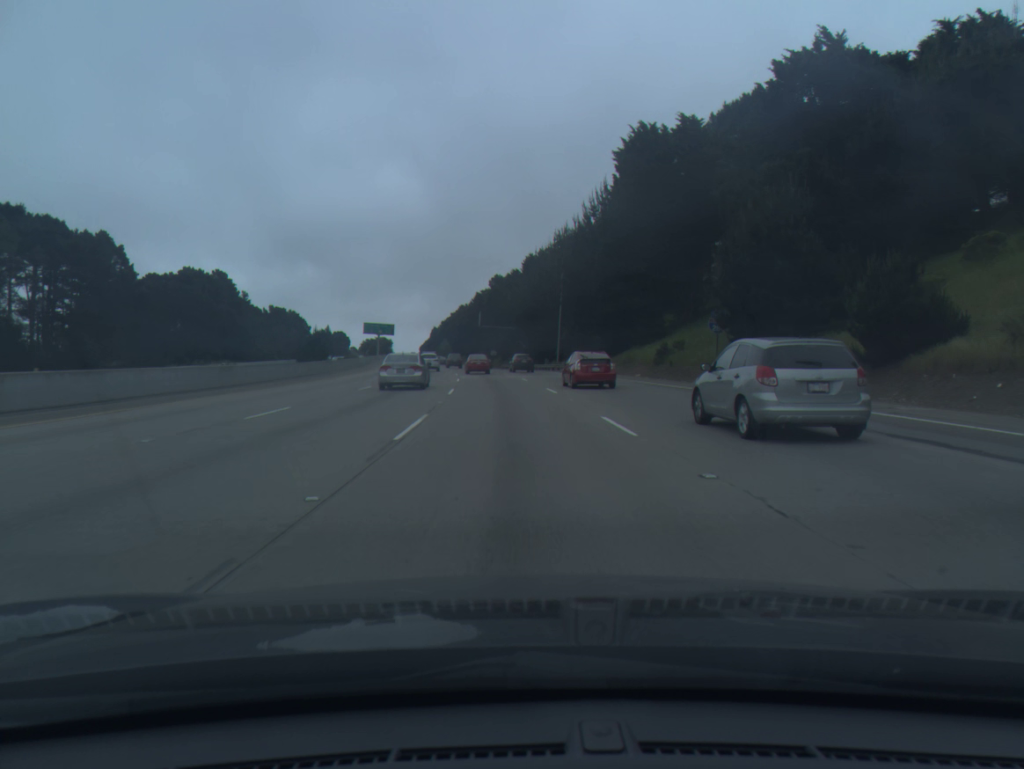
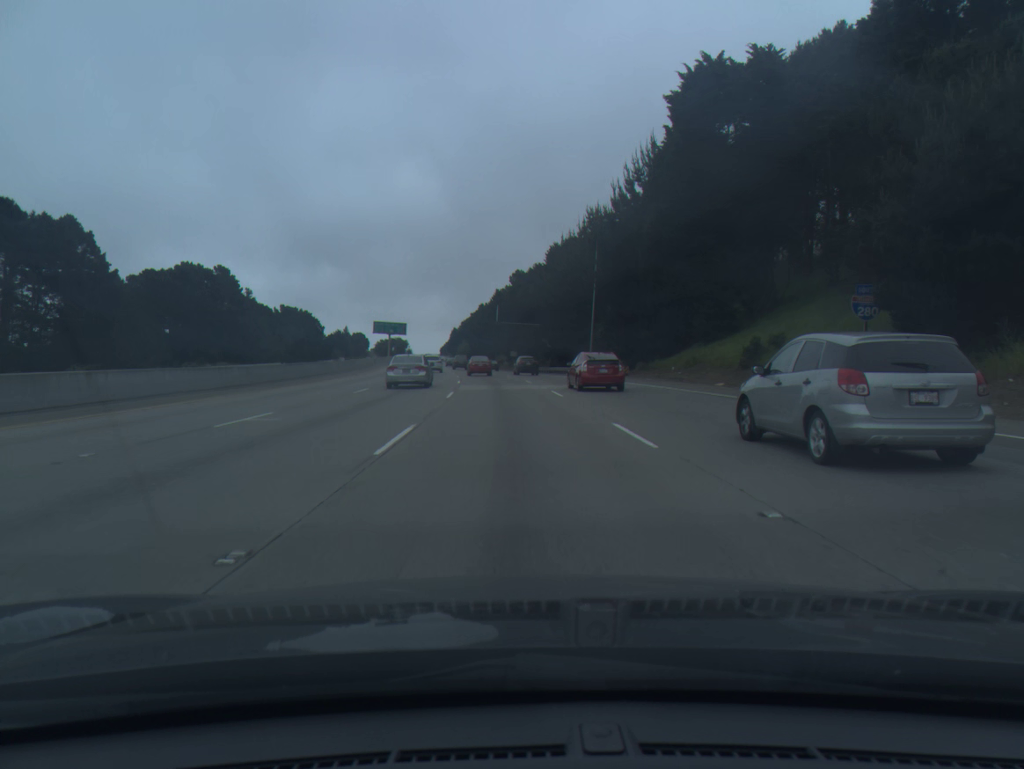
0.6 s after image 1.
(-0.2, +16.3) m; -2°
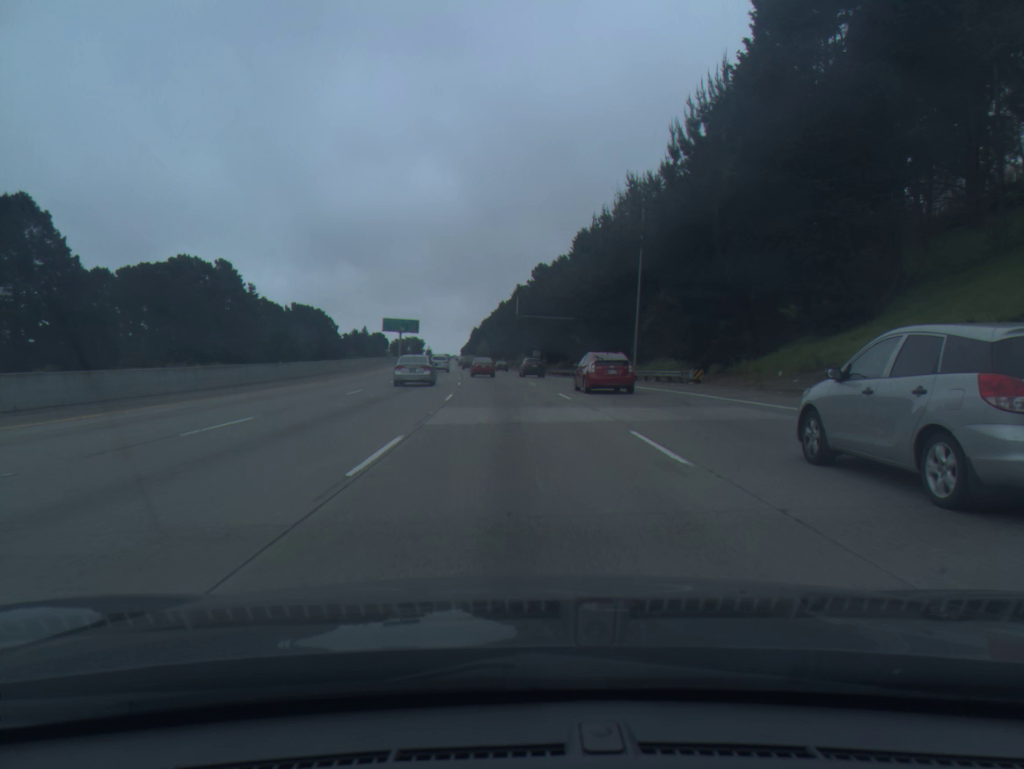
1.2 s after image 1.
(-0.2, +16.4) m; -2°
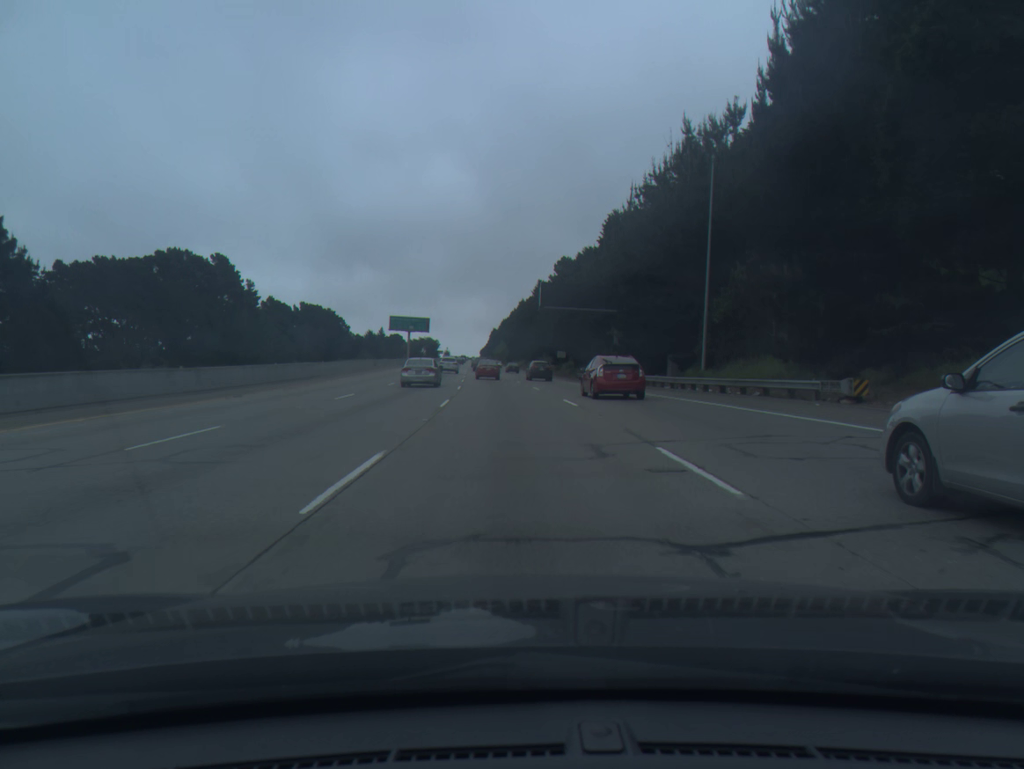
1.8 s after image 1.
(-0.2, +16.5) m; -1°
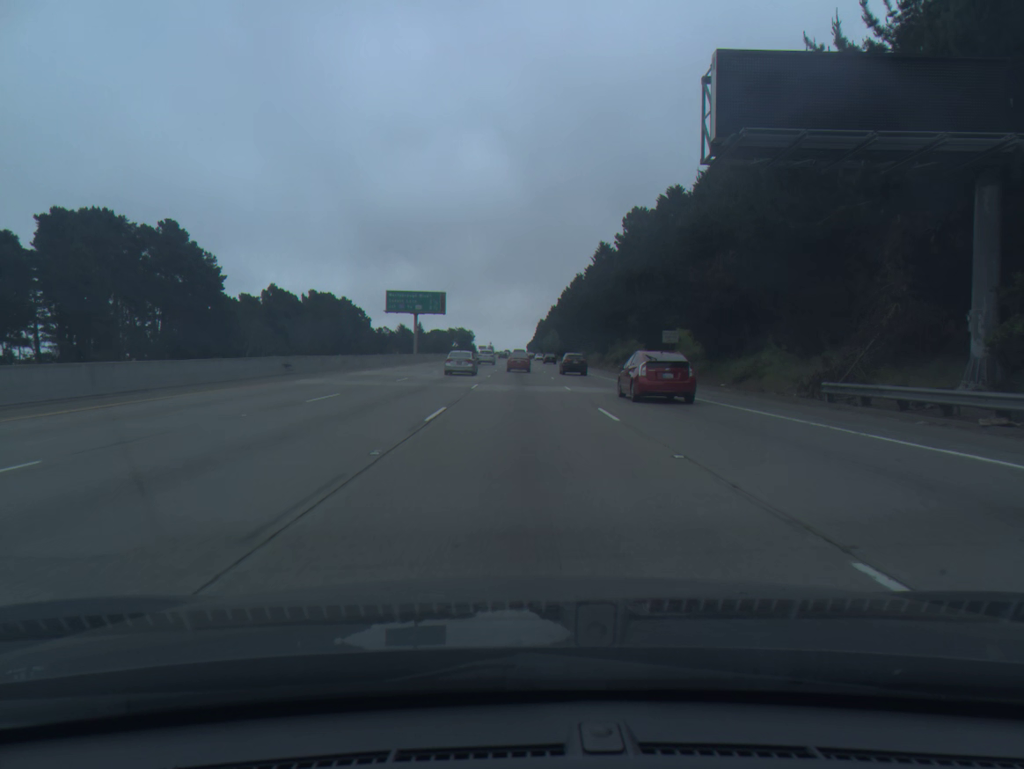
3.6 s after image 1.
(-1.7, +49.7) m; -3°
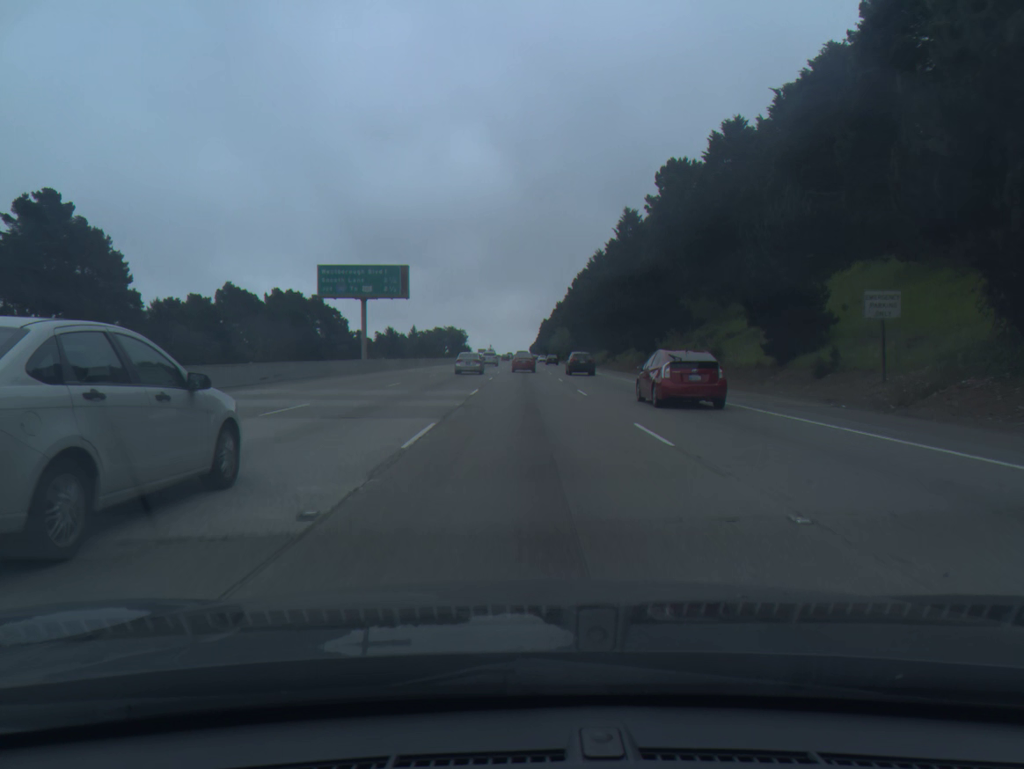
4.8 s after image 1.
(-0.1, +33.3) m; 0°
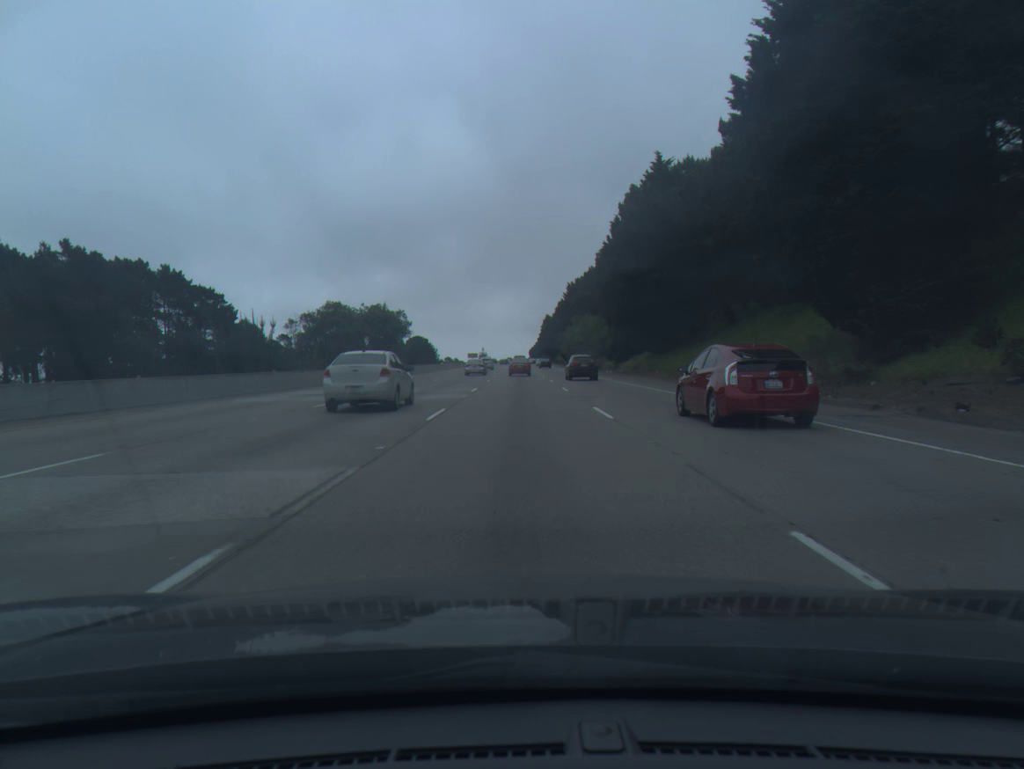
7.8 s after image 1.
(+0.5, +82.8) m; 0°
